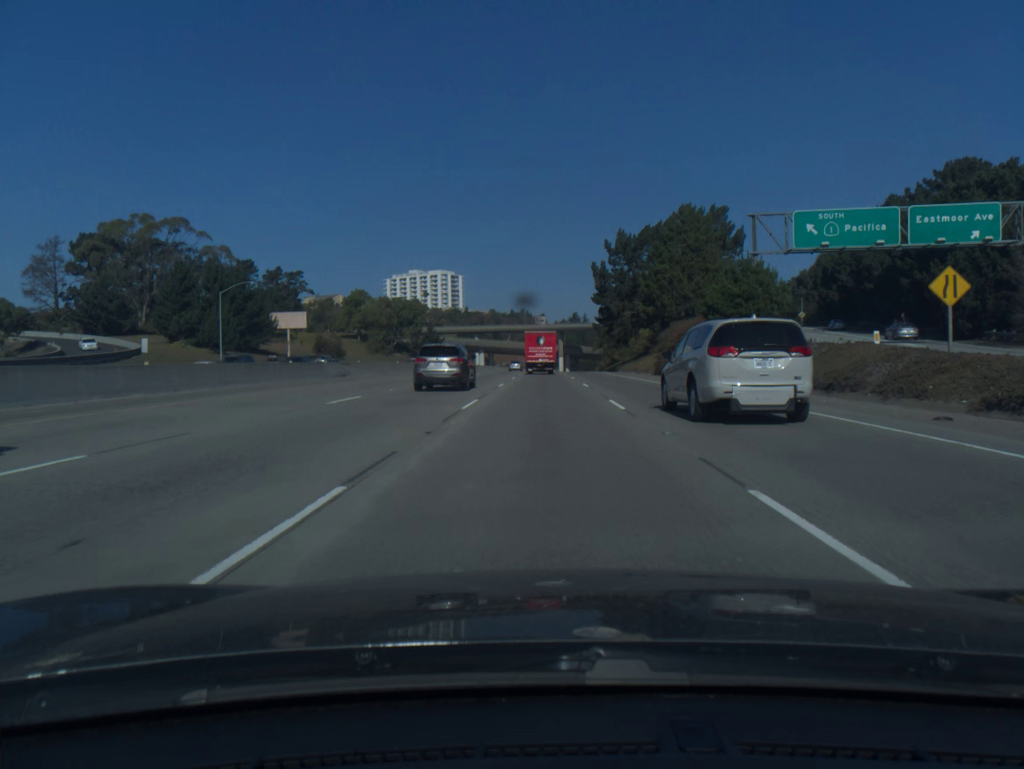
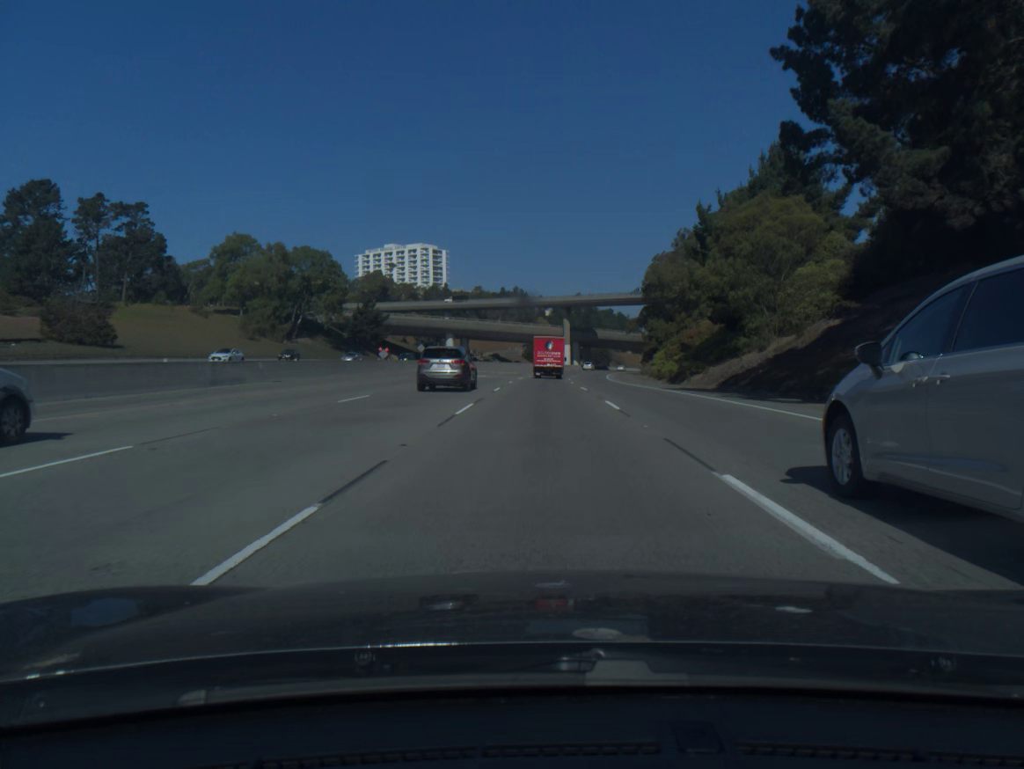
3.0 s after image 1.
(+0.1, +86.6) m; 0°
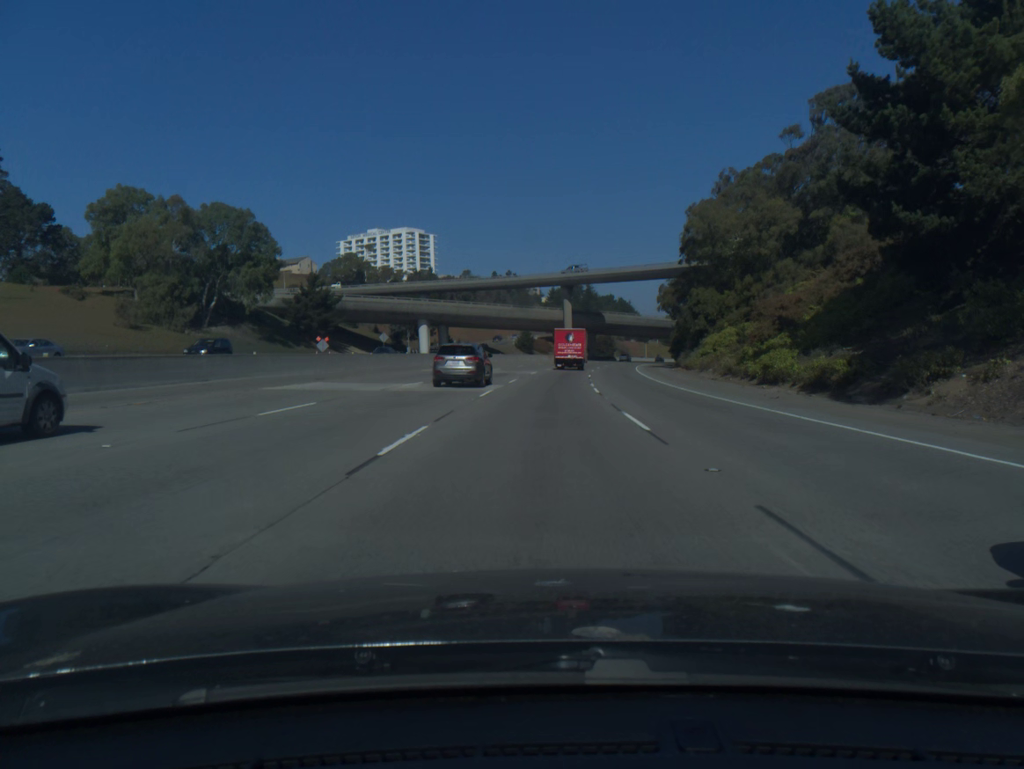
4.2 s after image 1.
(+0.1, +34.9) m; 0°
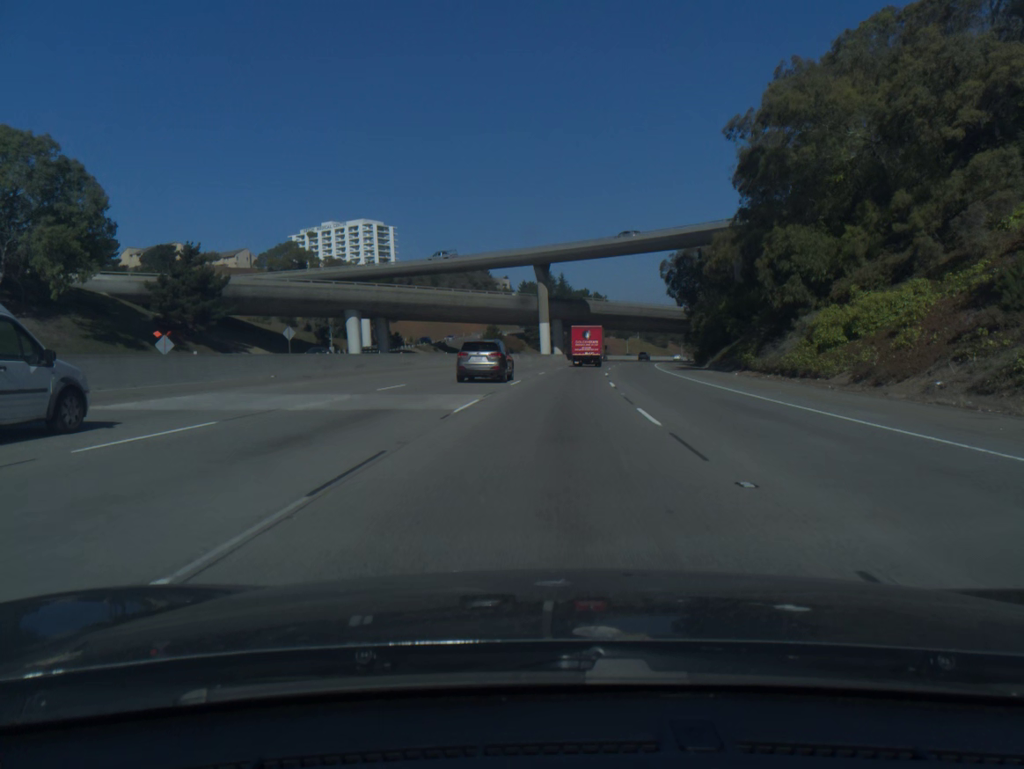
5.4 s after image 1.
(+0.4, +35.2) m; +2°
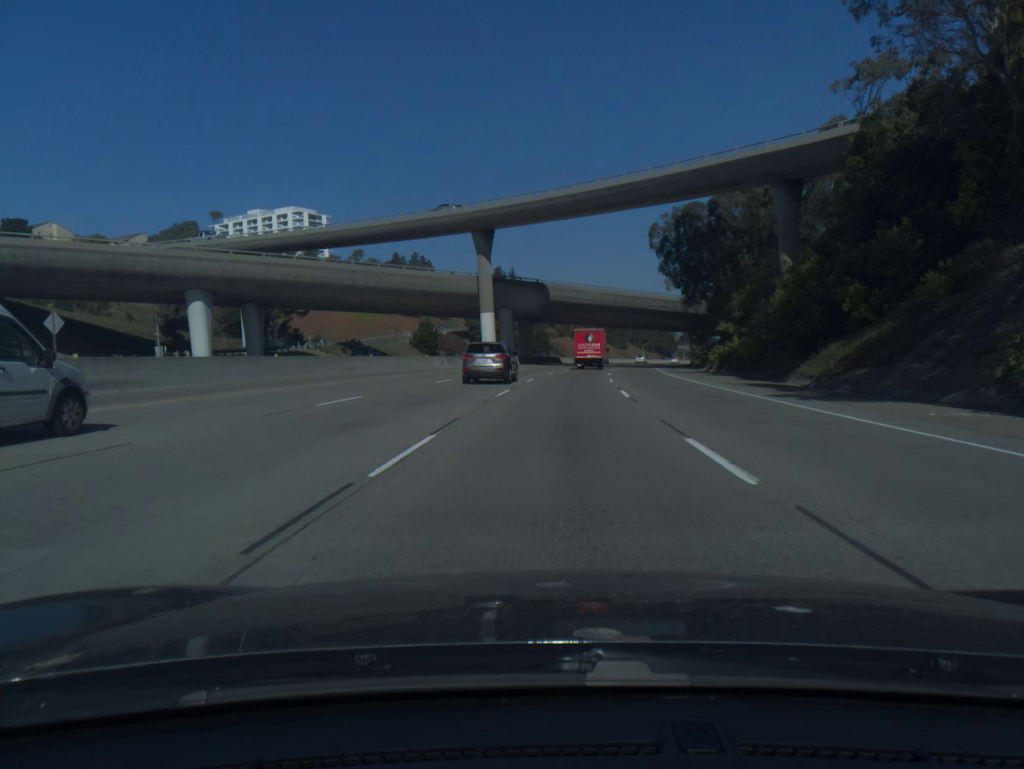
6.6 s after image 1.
(+1.0, +35.3) m; +3°
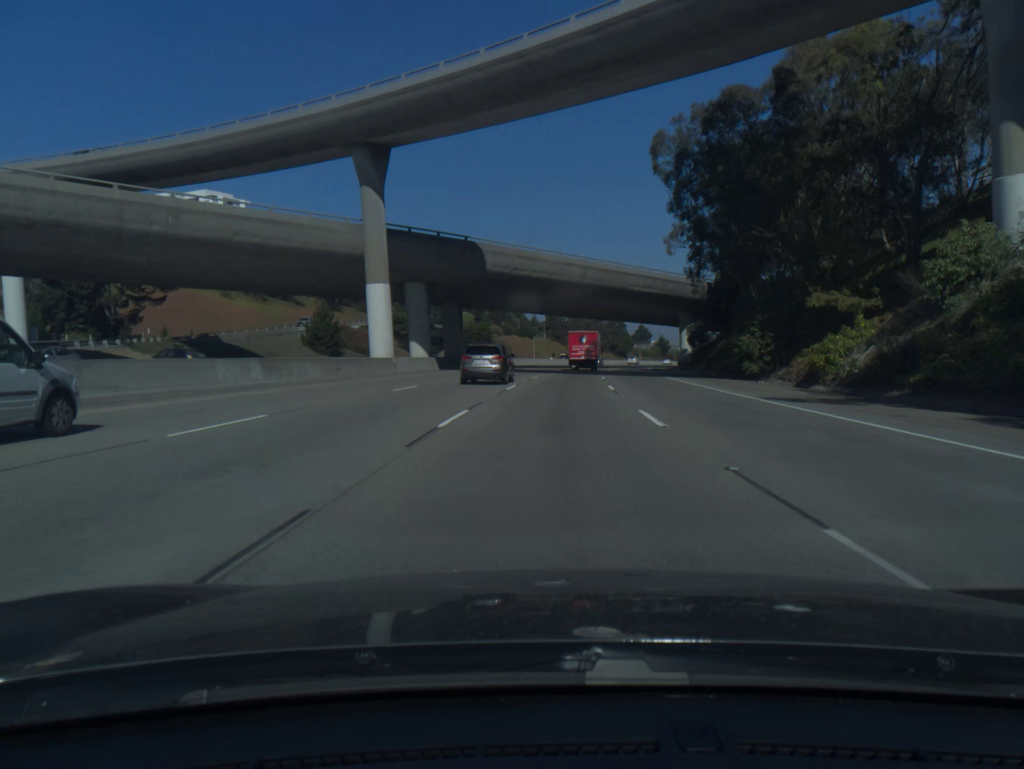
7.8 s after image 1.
(+1.2, +35.4) m; +4°
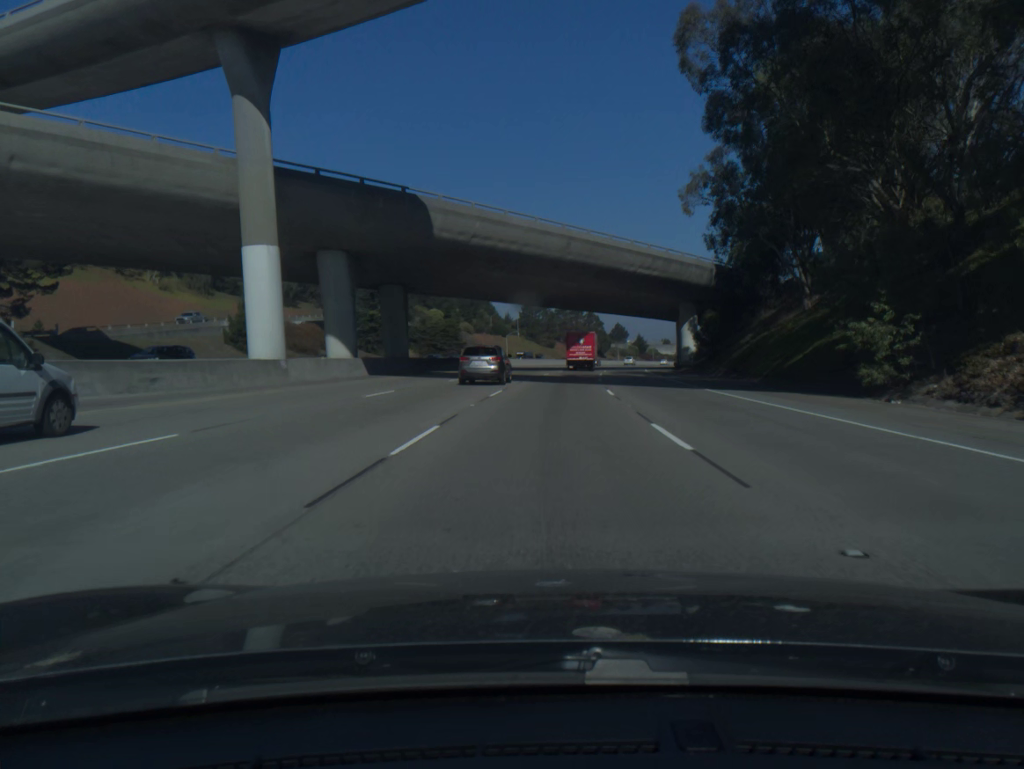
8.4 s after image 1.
(+0.3, +17.7) m; +2°
